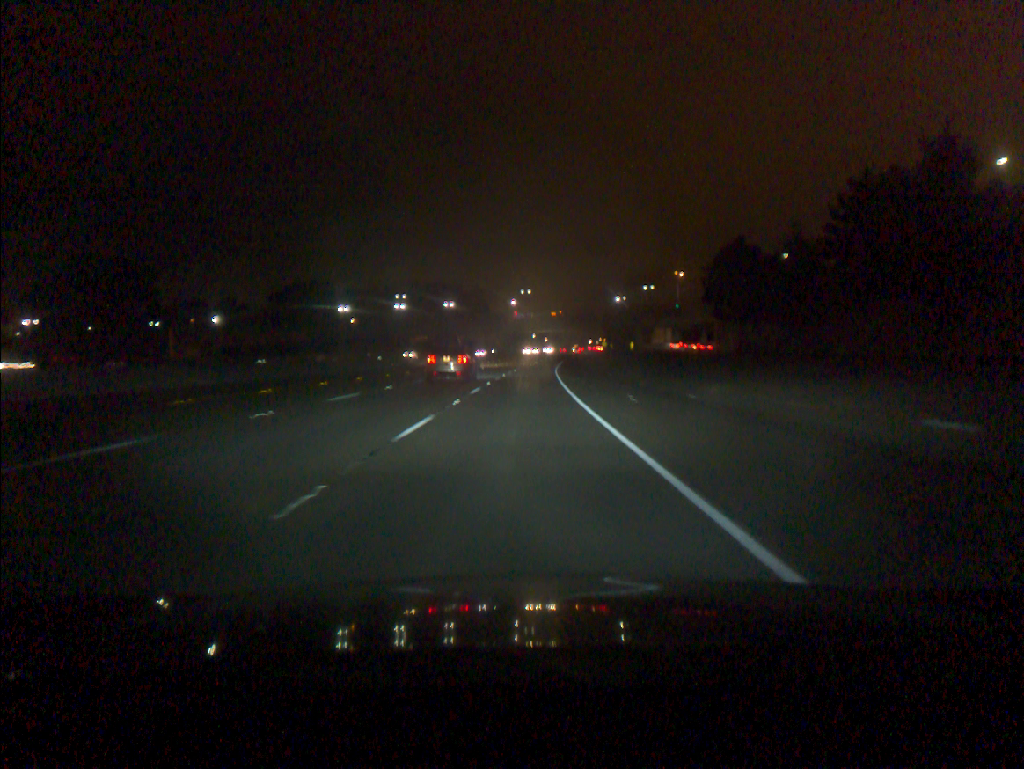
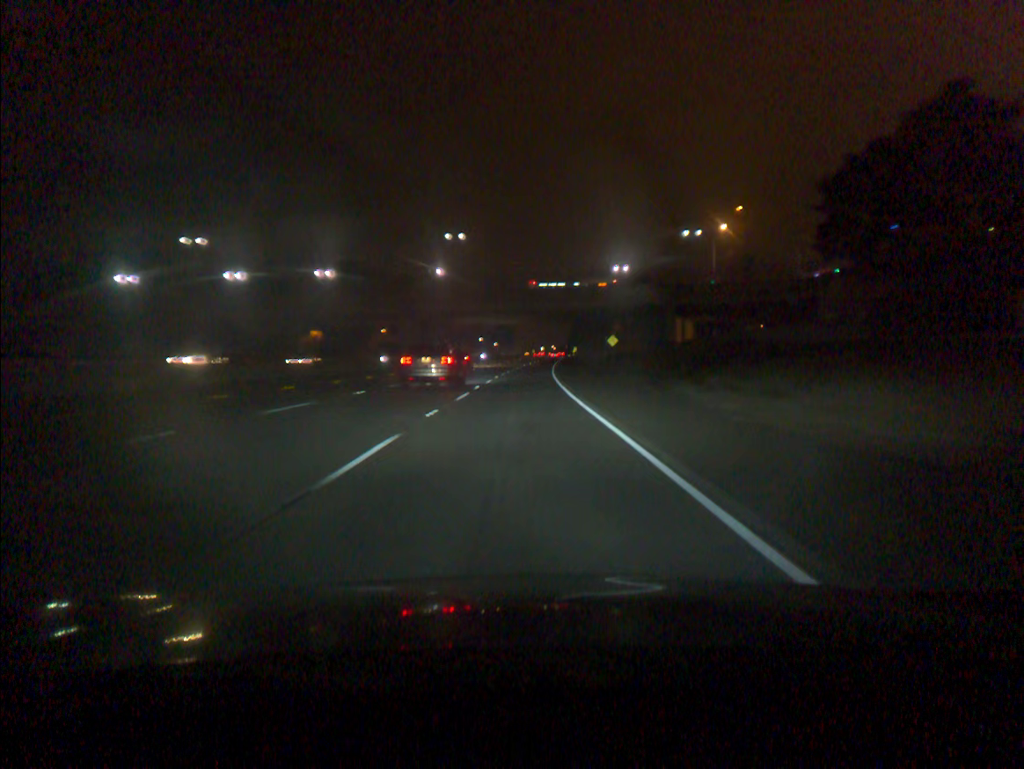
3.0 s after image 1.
(+3.1, +91.2) m; +4°
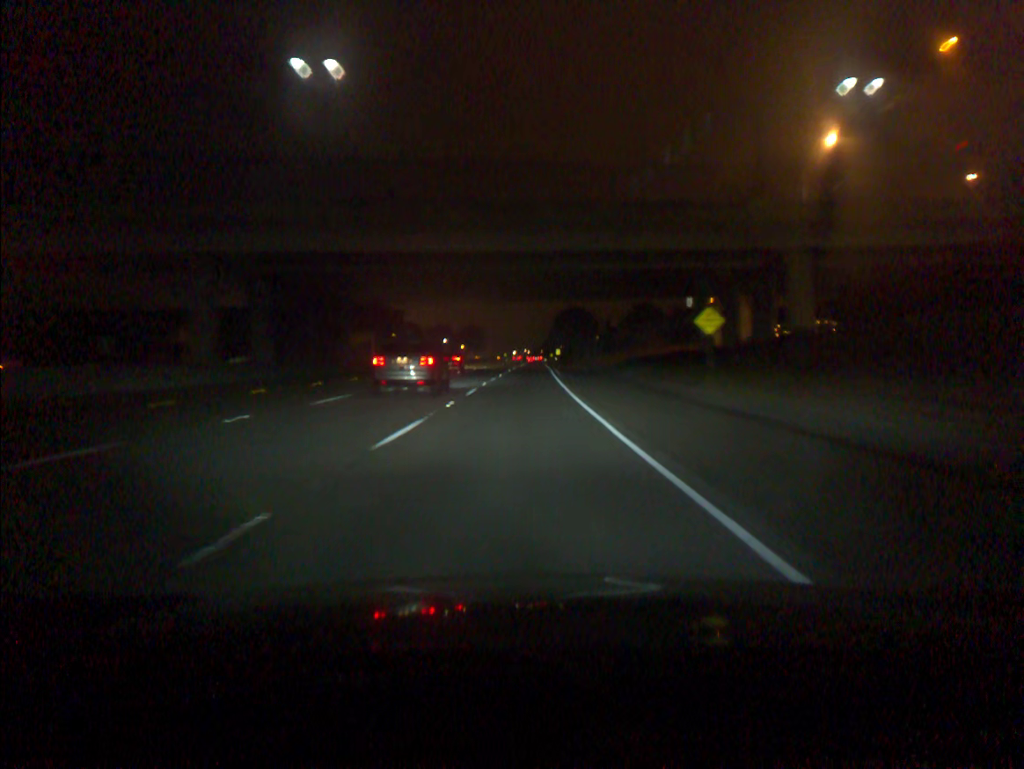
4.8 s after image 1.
(+0.9, +54.5) m; +2°
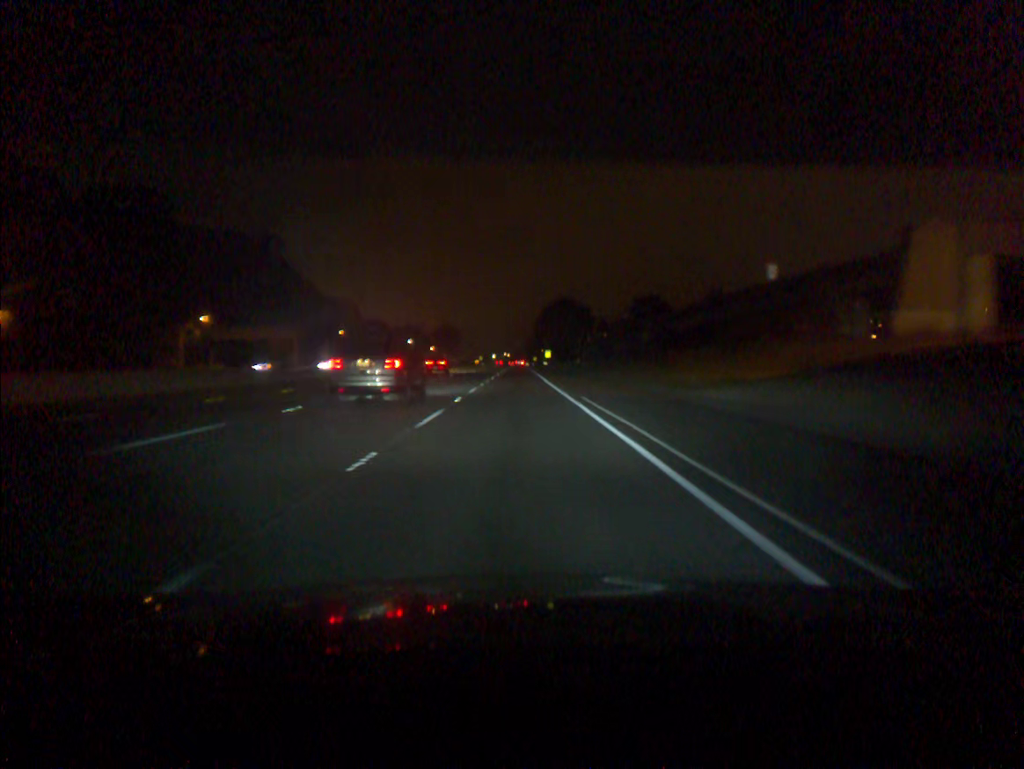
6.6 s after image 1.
(+0.8, +54.6) m; +2°
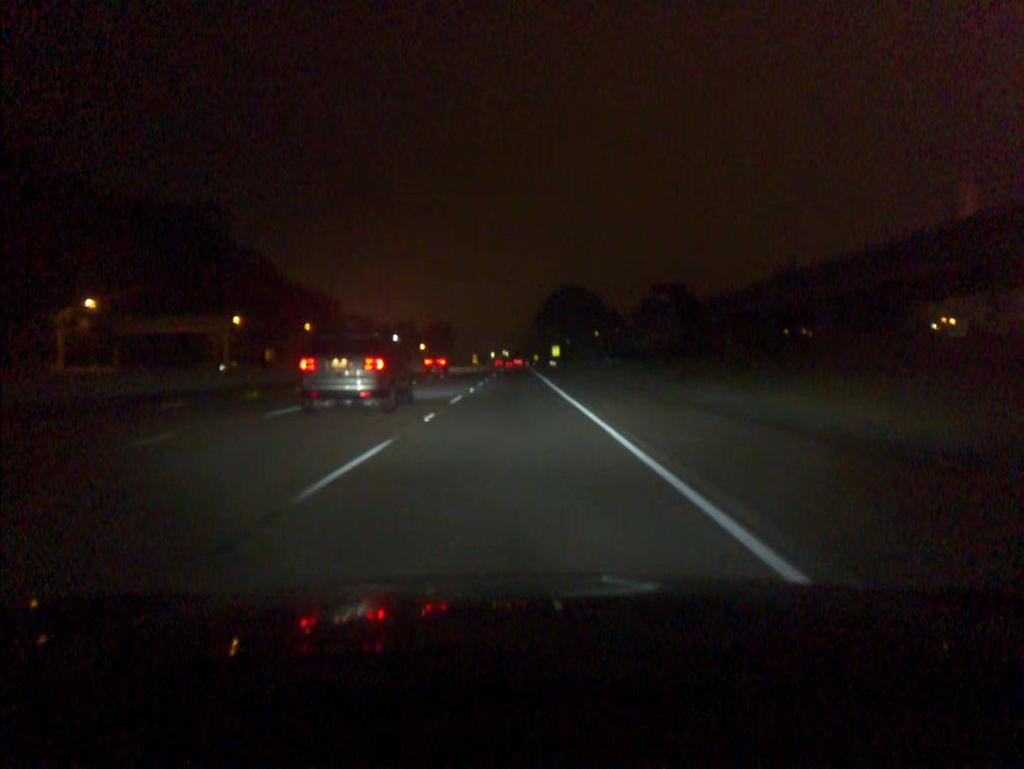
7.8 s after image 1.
(0.0, +36.5) m; 0°
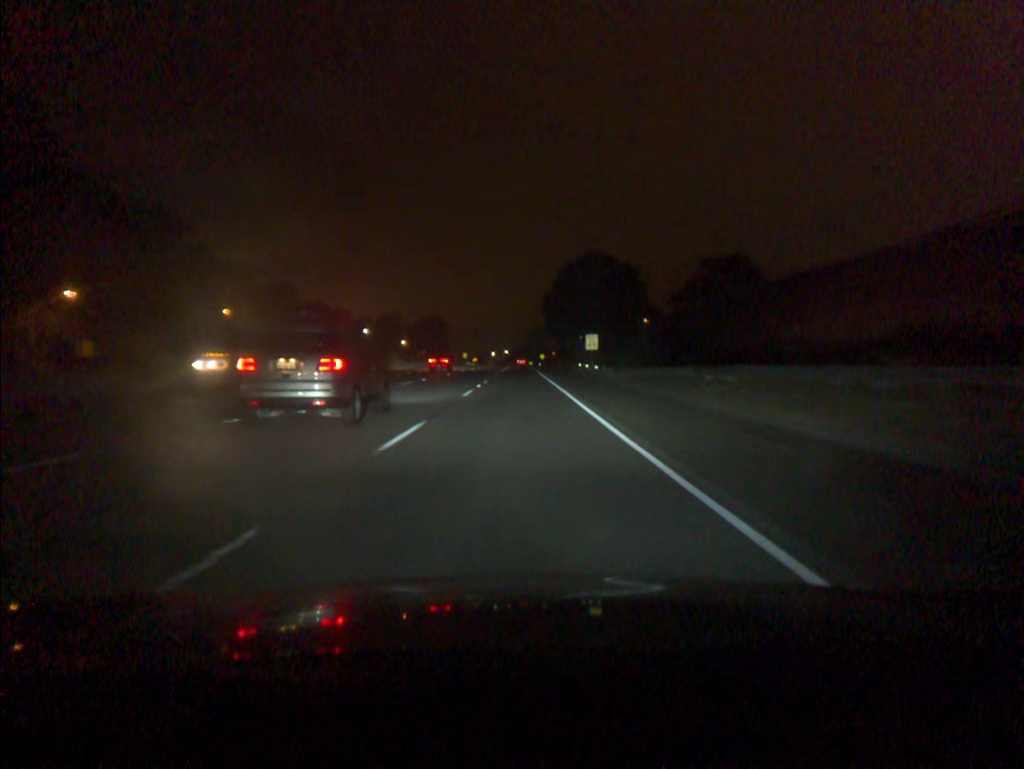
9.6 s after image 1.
(-0.1, +54.9) m; 0°
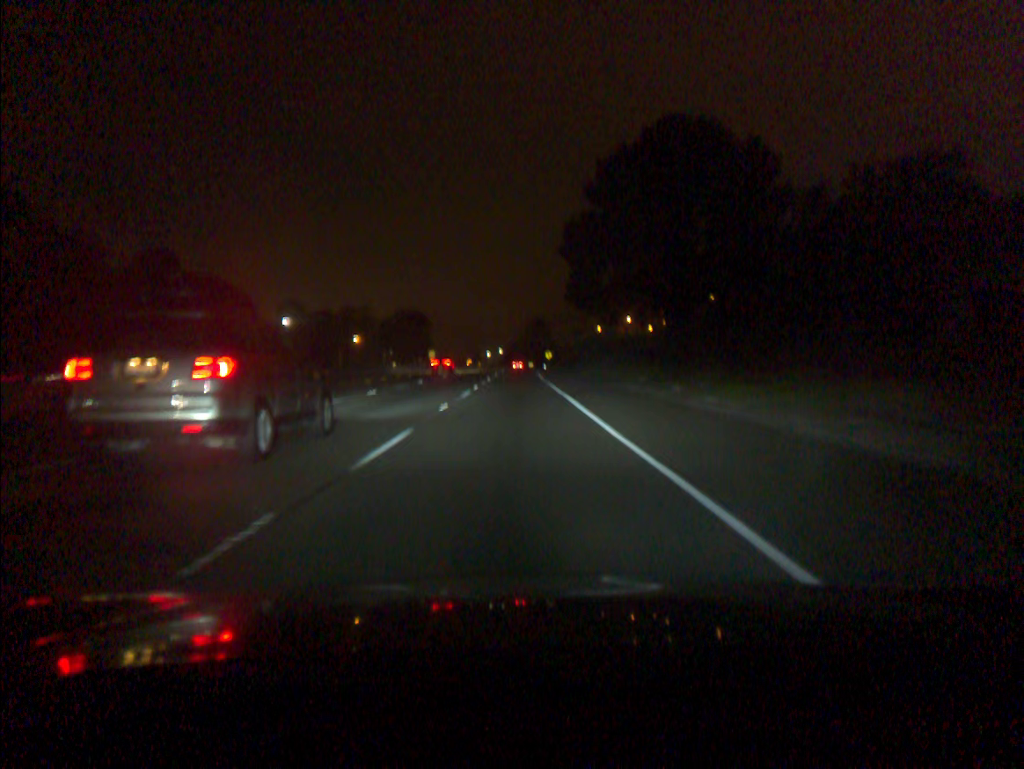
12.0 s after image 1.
(+0.2, +73.3) m; 0°
